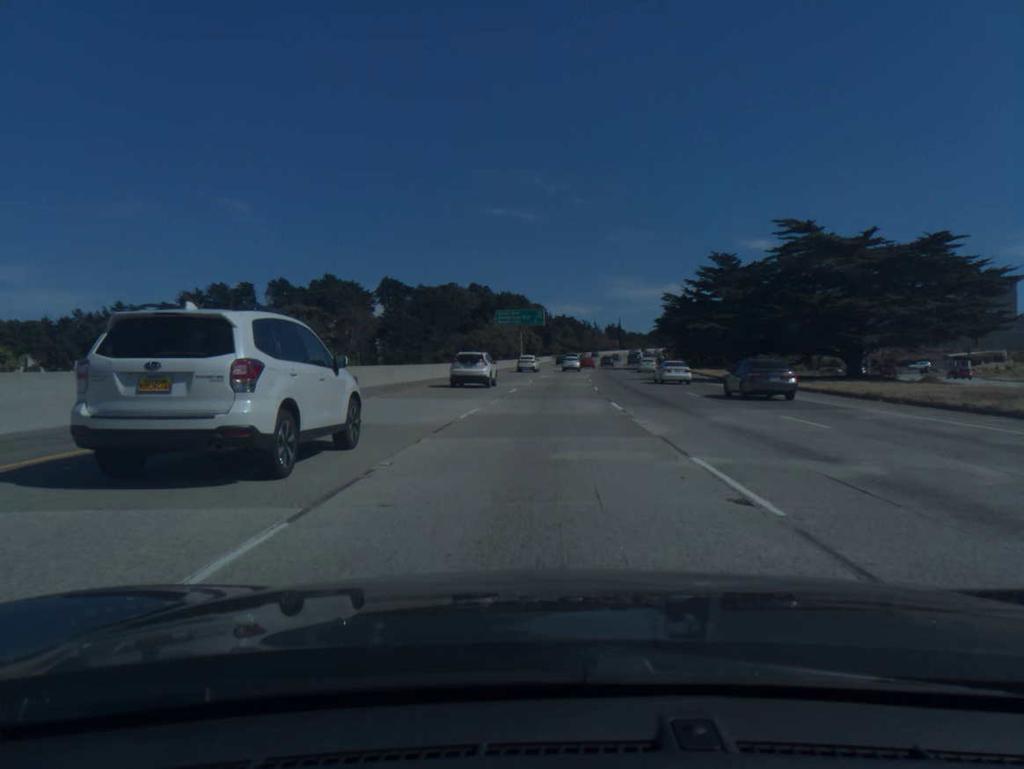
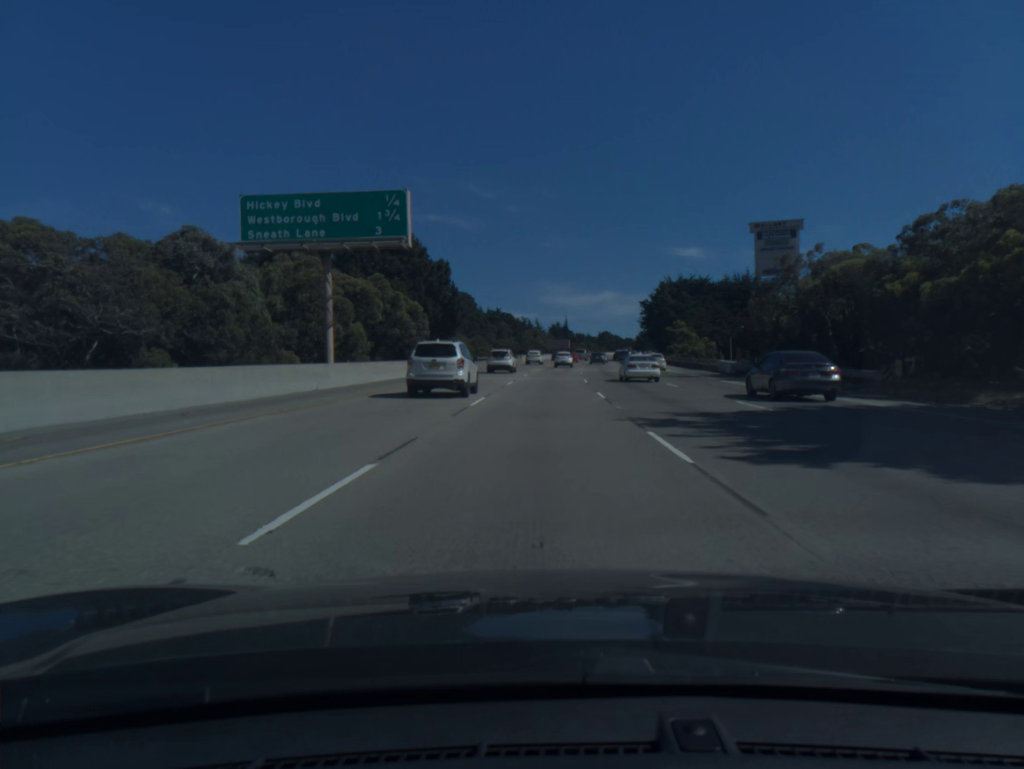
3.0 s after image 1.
(+3.4, +84.5) m; +4°
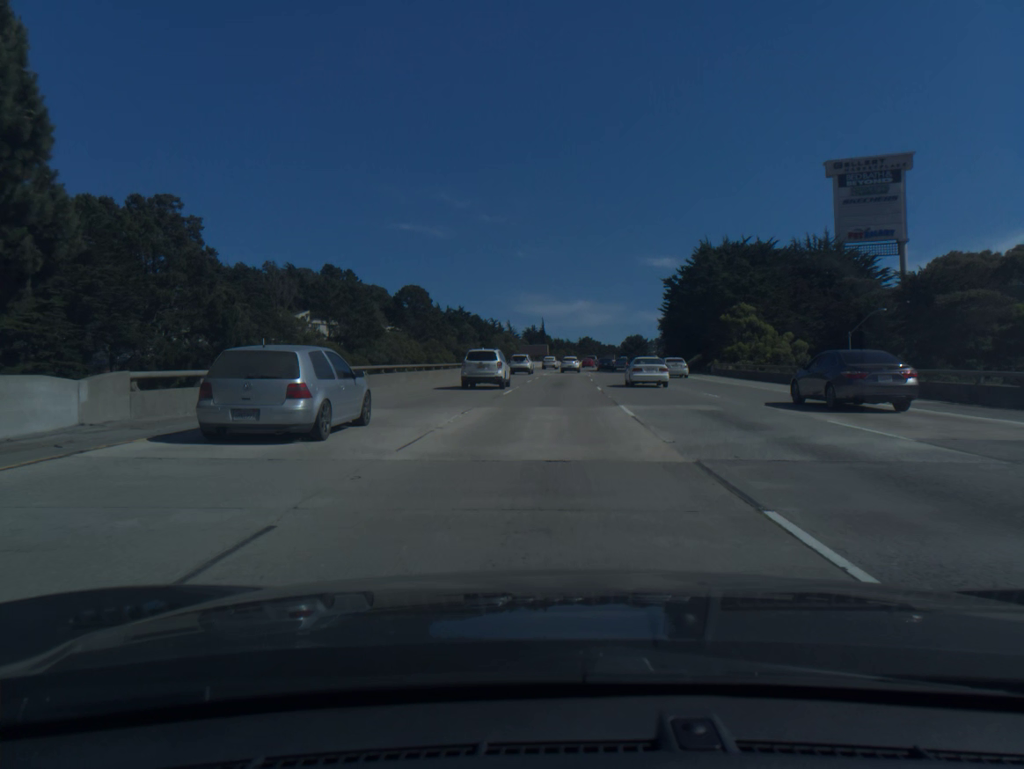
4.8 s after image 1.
(+0.9, +50.6) m; +2°
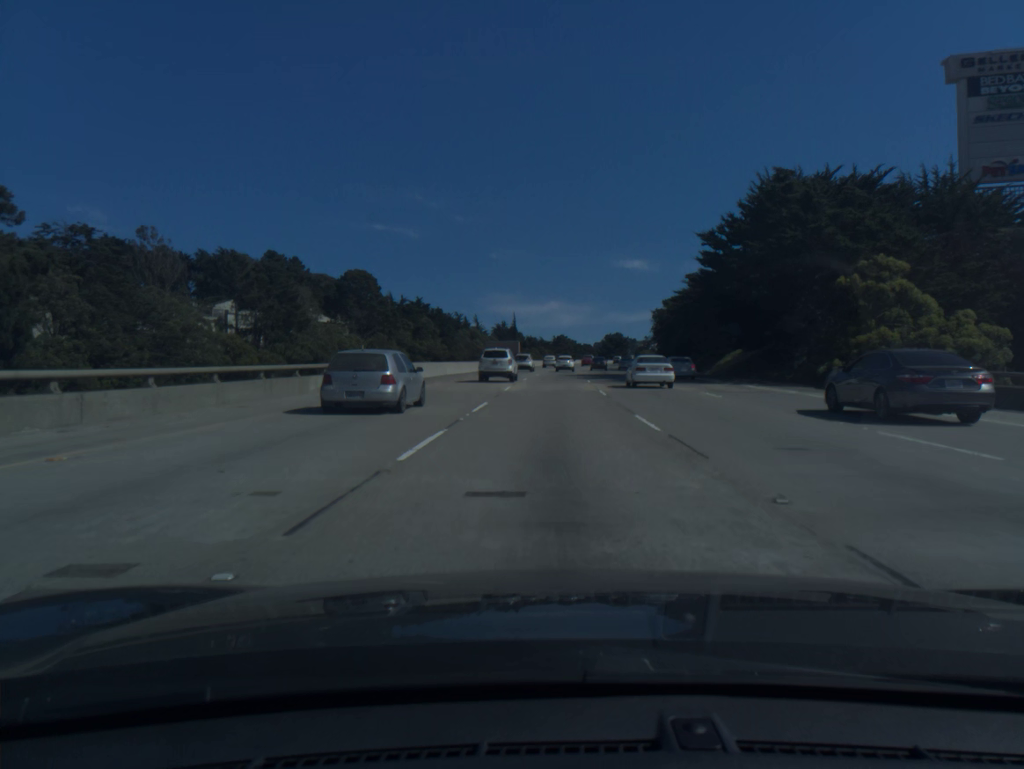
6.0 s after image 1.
(+0.5, +33.6) m; +2°
